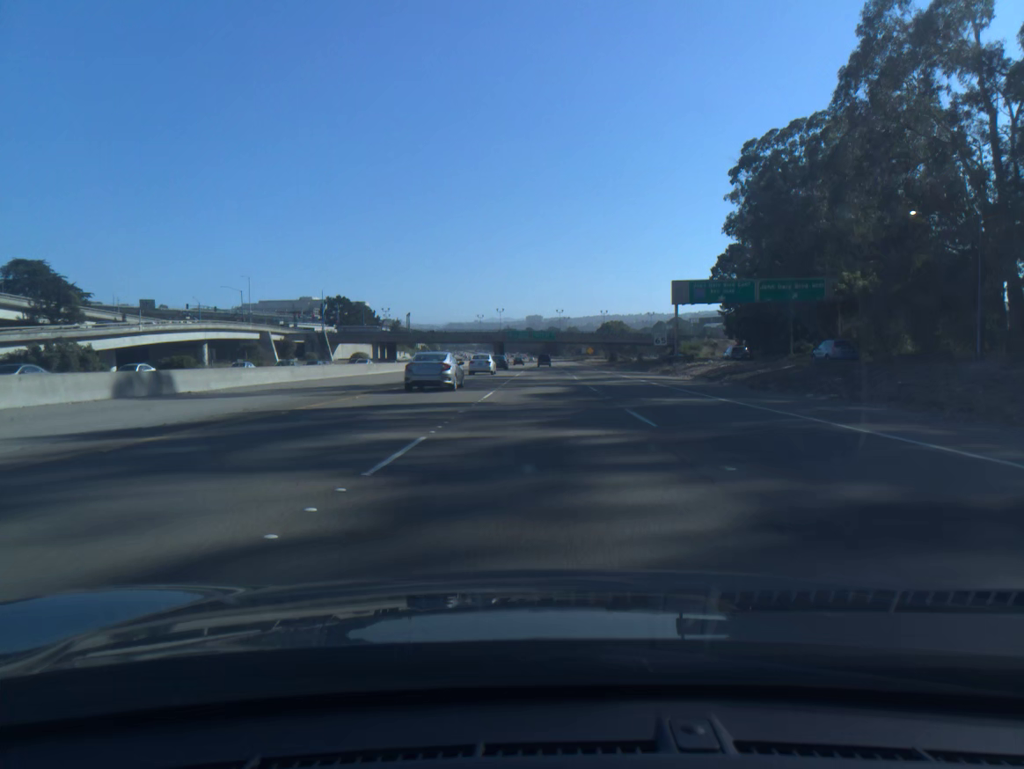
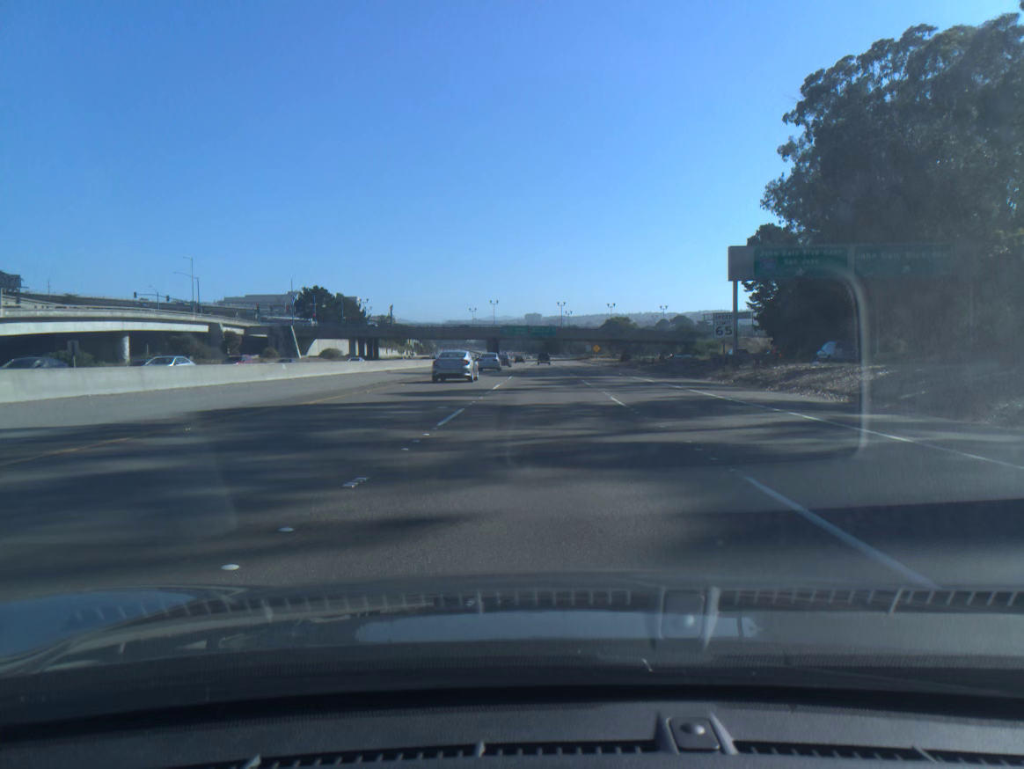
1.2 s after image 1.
(0.0, +24.8) m; 0°
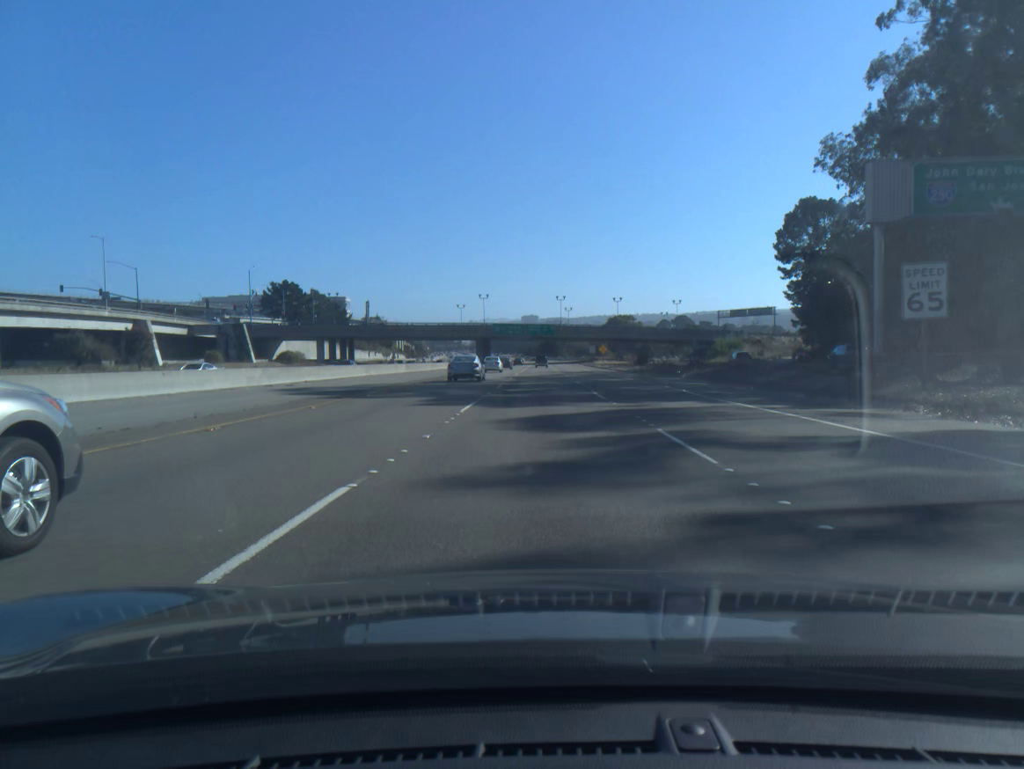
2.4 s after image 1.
(0.0, +24.8) m; 0°
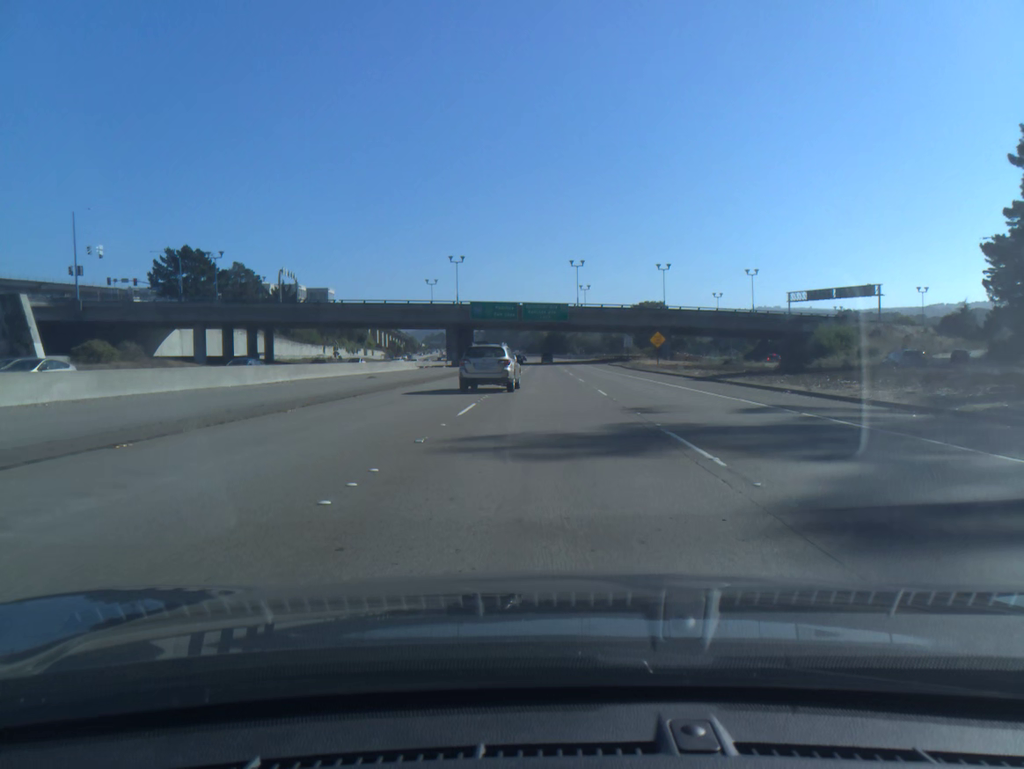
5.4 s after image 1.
(-0.2, +61.9) m; 0°
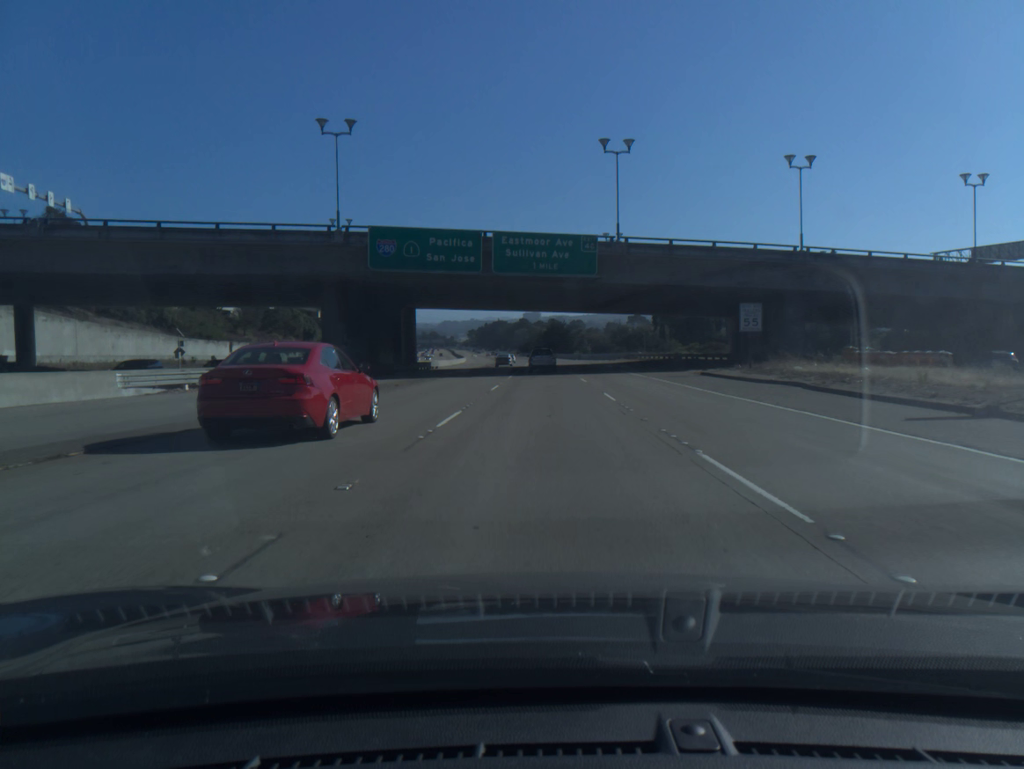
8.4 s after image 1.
(+0.3, +62.0) m; 0°
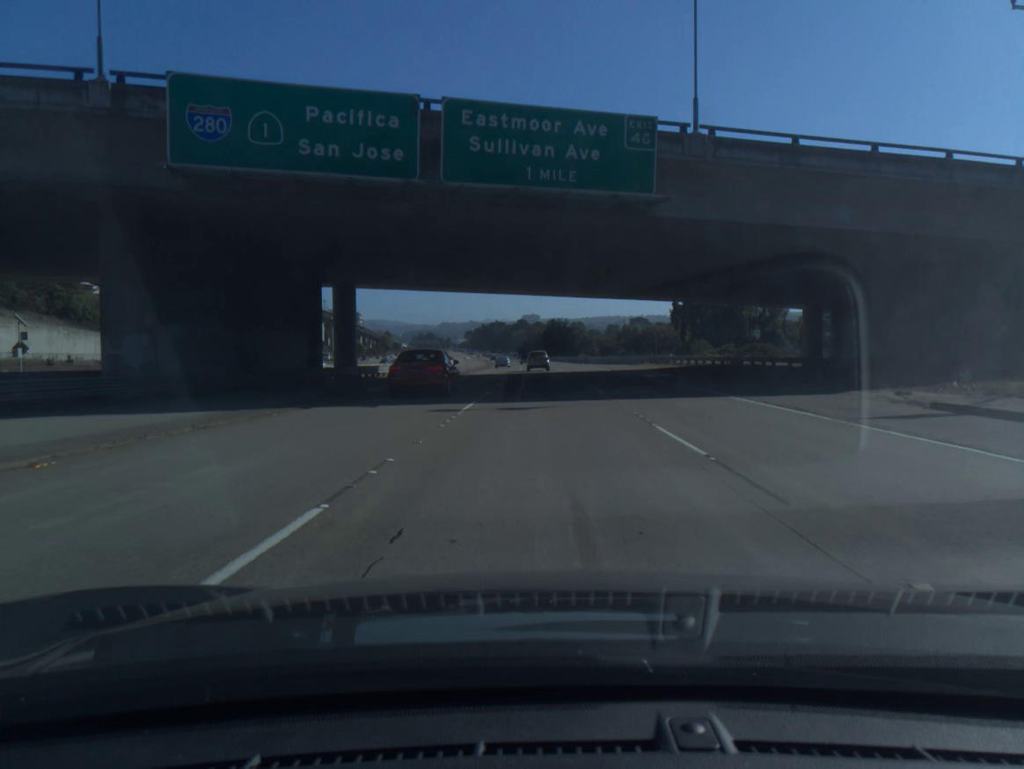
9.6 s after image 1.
(0.0, +25.1) m; 0°
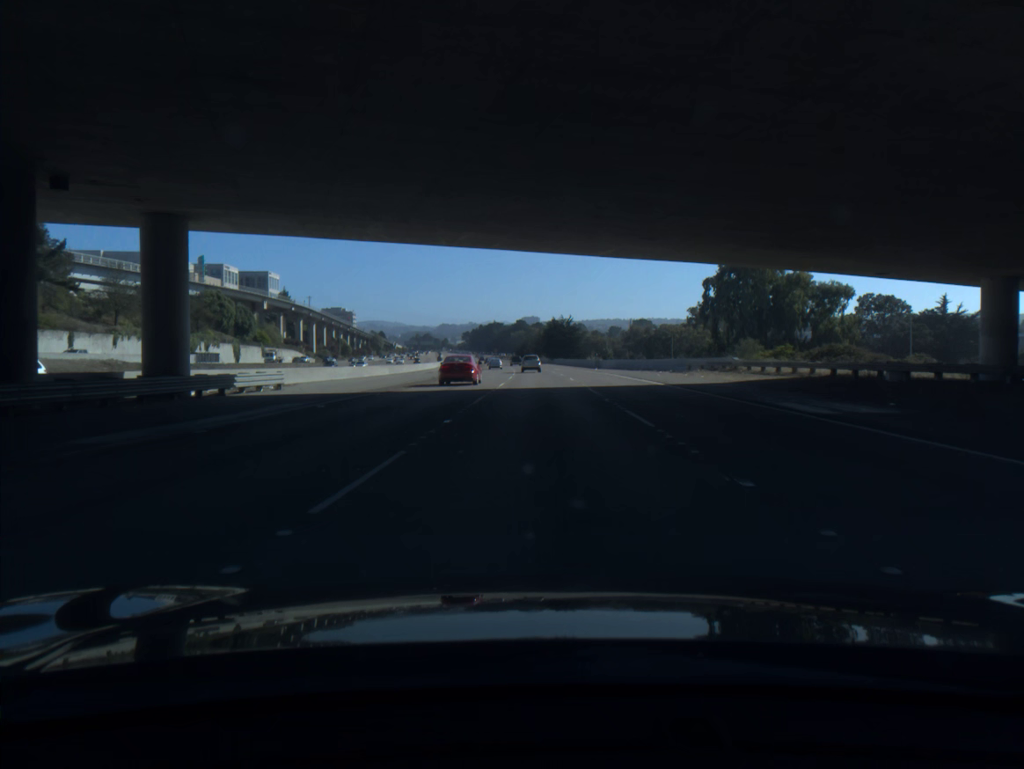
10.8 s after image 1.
(0.0, +25.4) m; 0°
